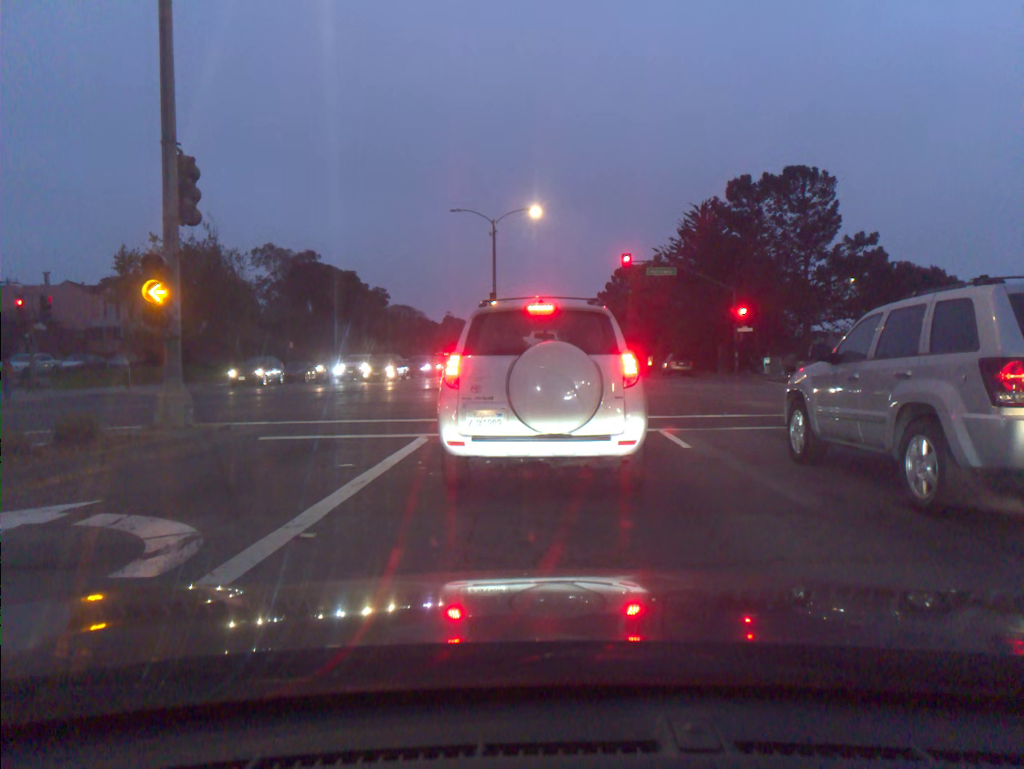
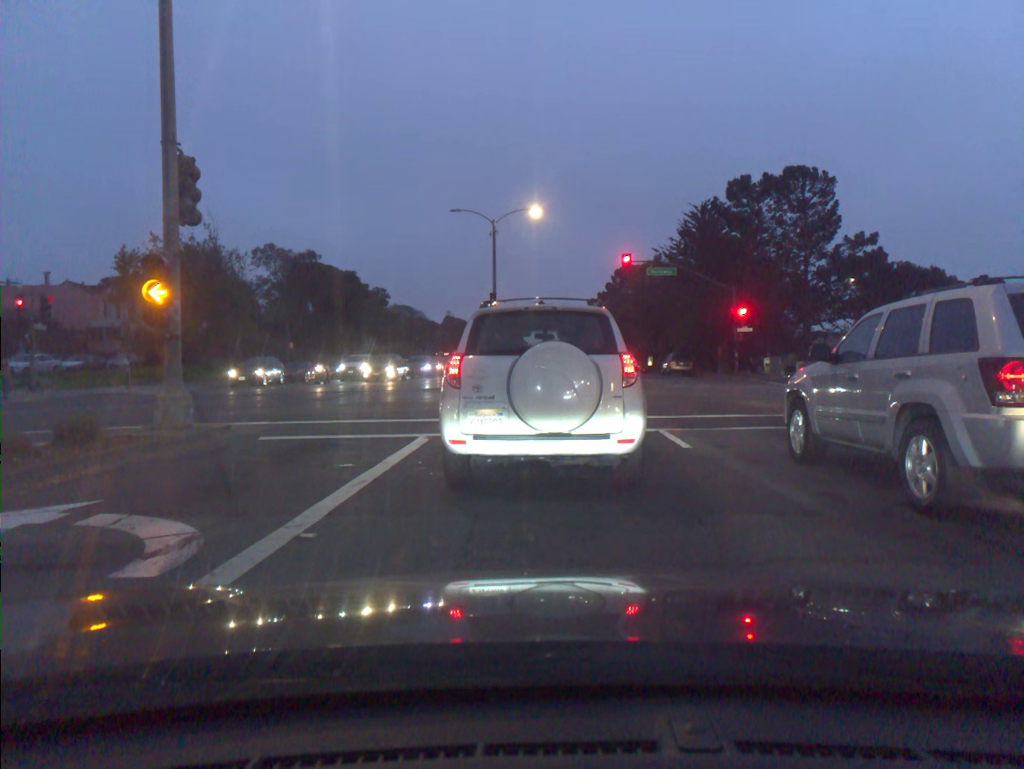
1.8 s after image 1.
(0.0, 0.0) m; 0°
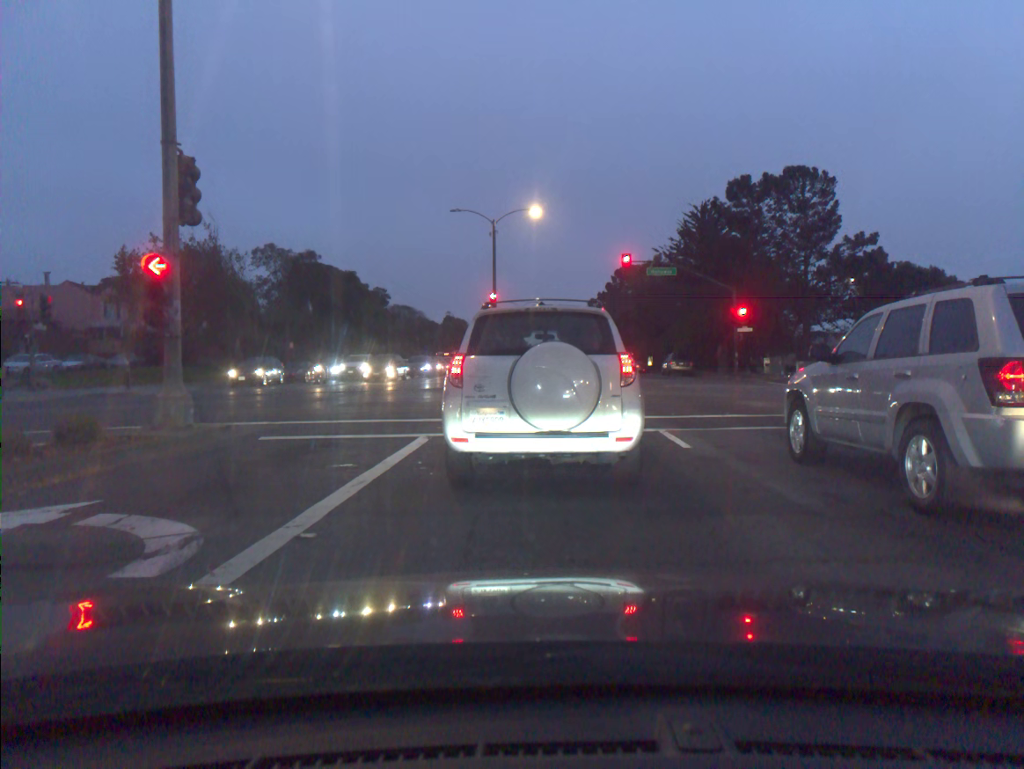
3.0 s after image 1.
(0.0, 0.0) m; 0°
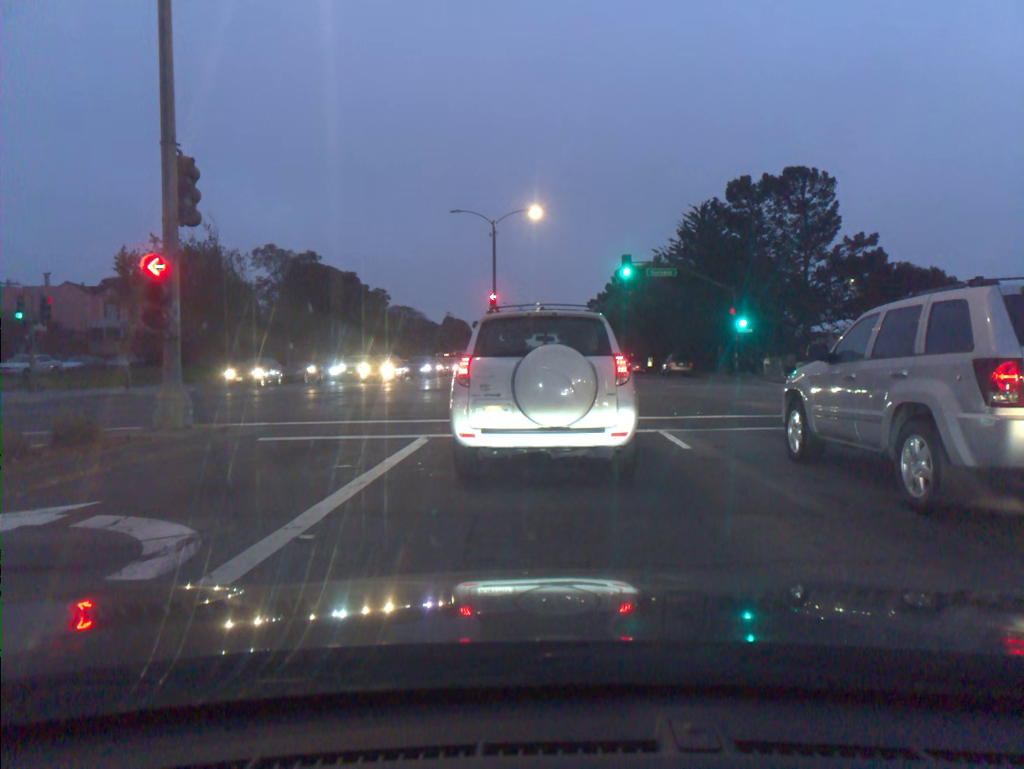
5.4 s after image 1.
(0.0, 0.0) m; 0°
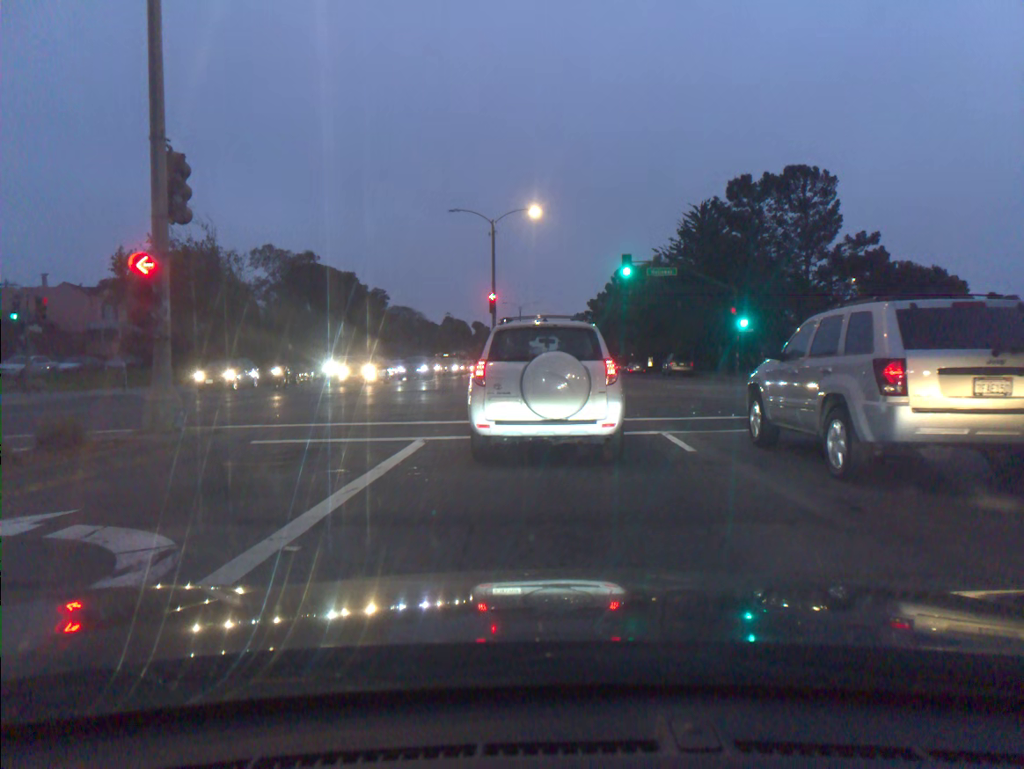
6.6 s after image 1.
(0.0, +0.3) m; 0°
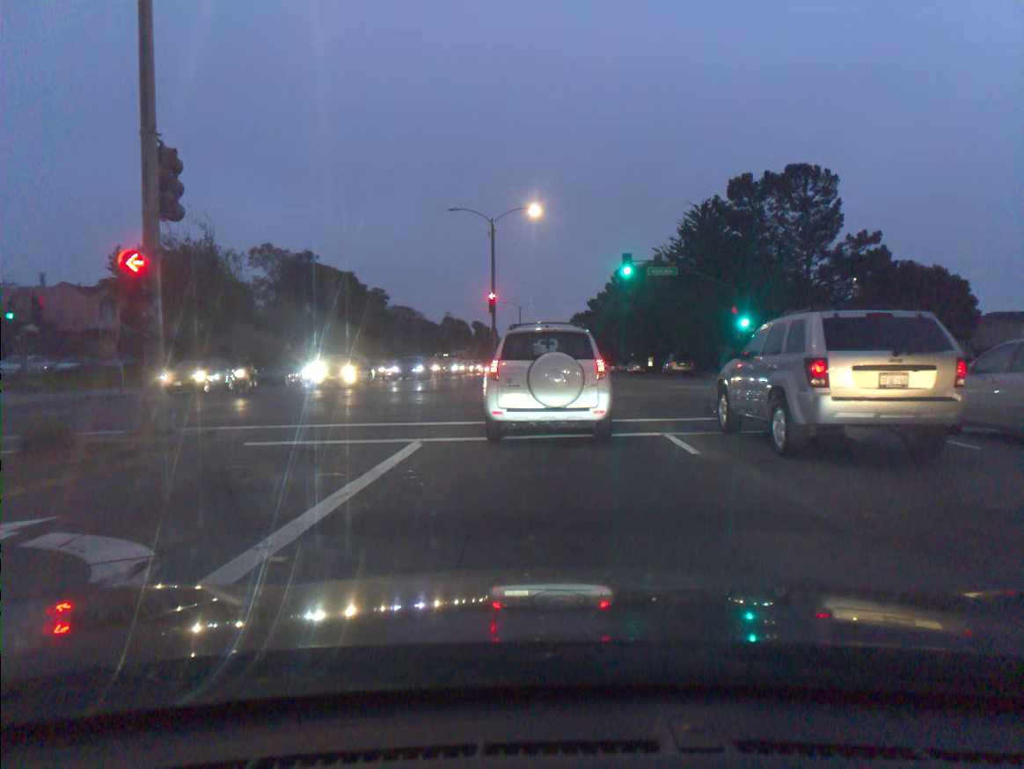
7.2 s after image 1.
(0.0, +0.3) m; 0°
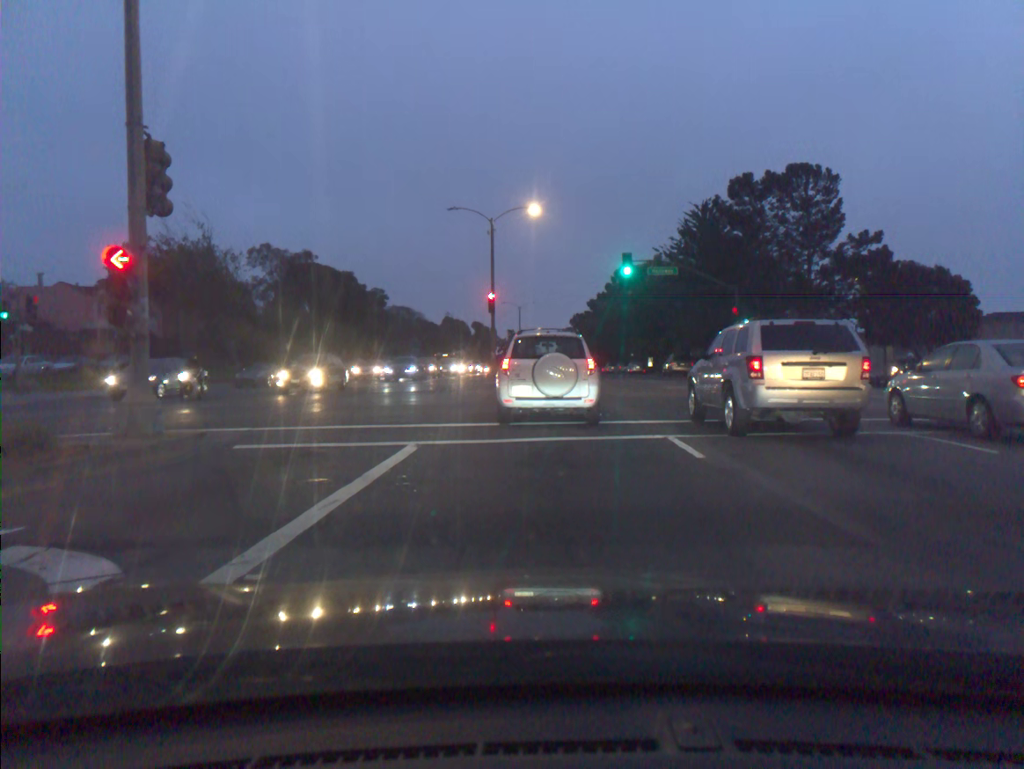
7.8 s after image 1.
(0.0, +0.4) m; 0°
